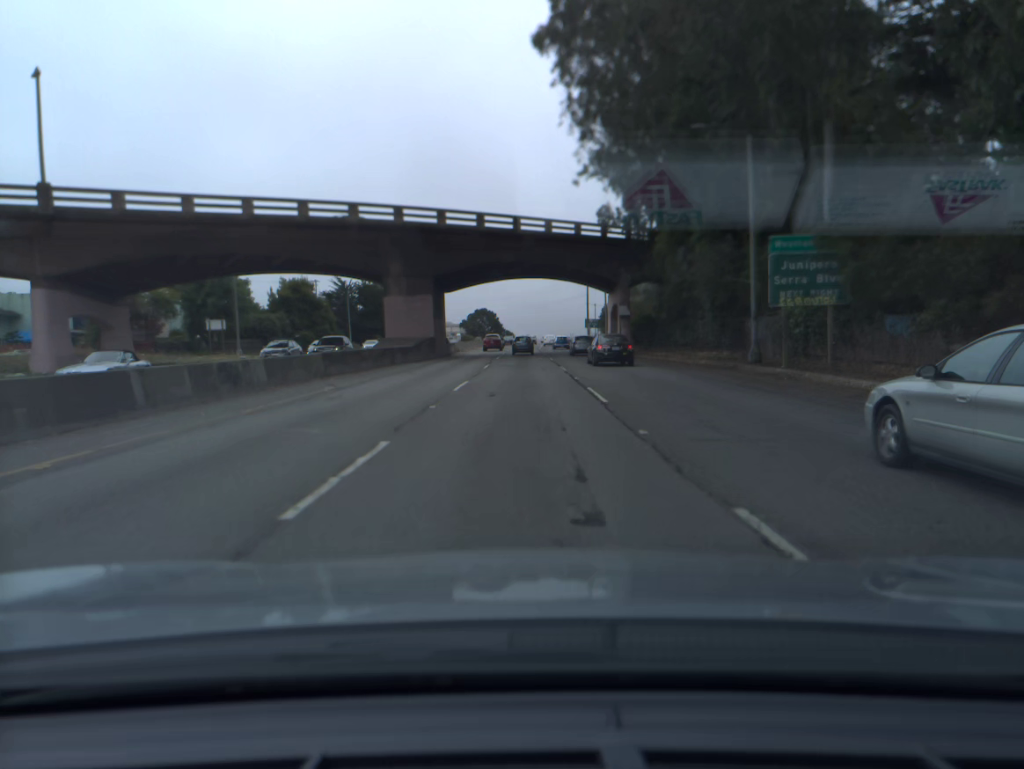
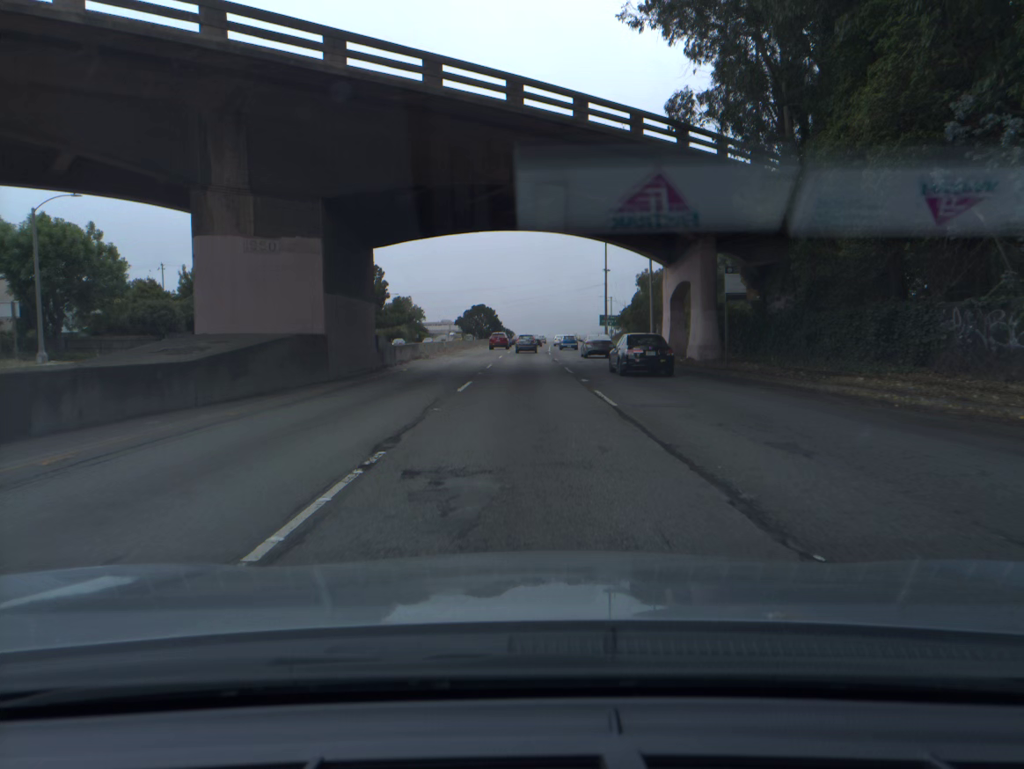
(-0.1, +30.6) m; 0°
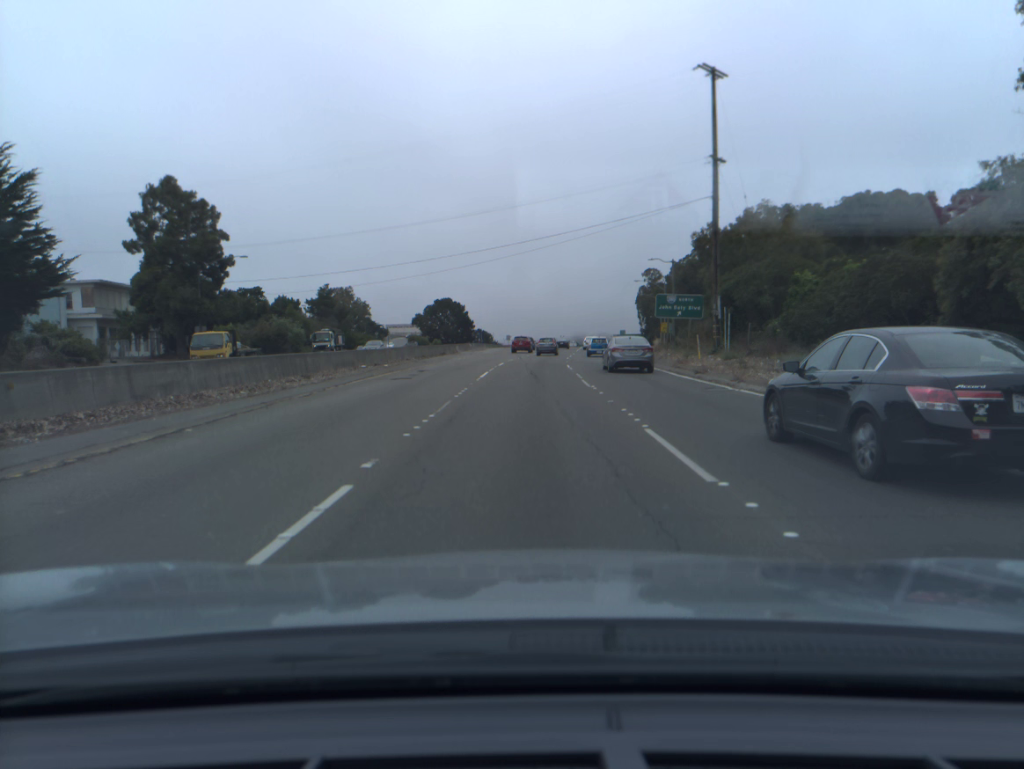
(+0.9, +74.5) m; +1°
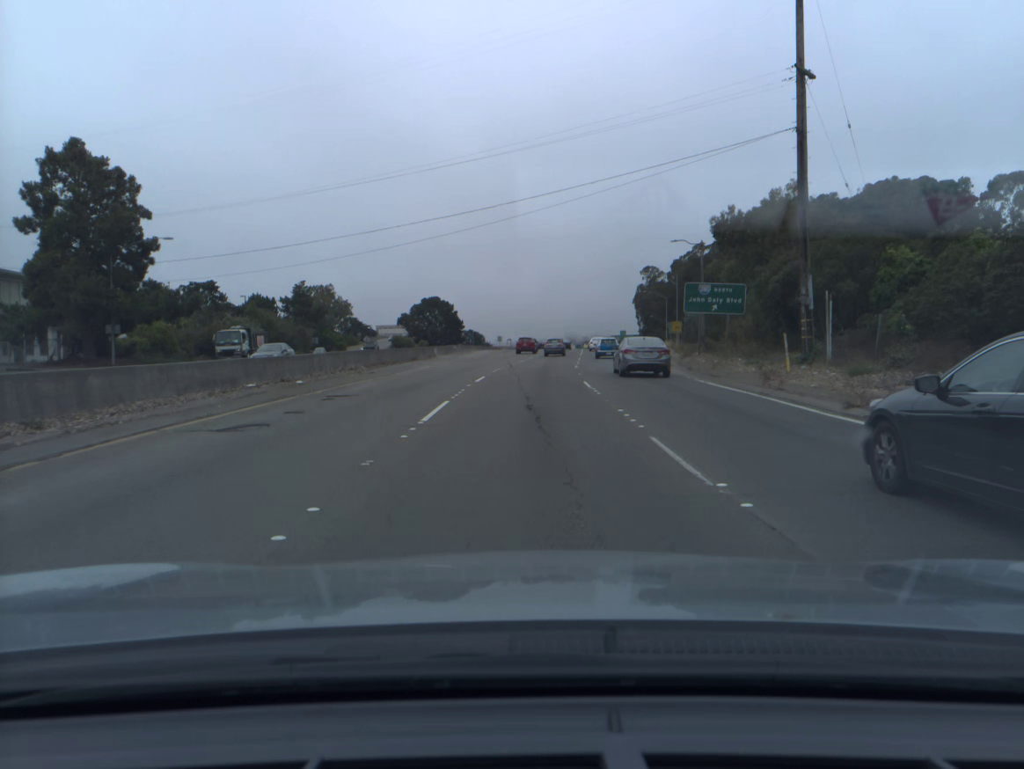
(+0.1, +15.0) m; 0°
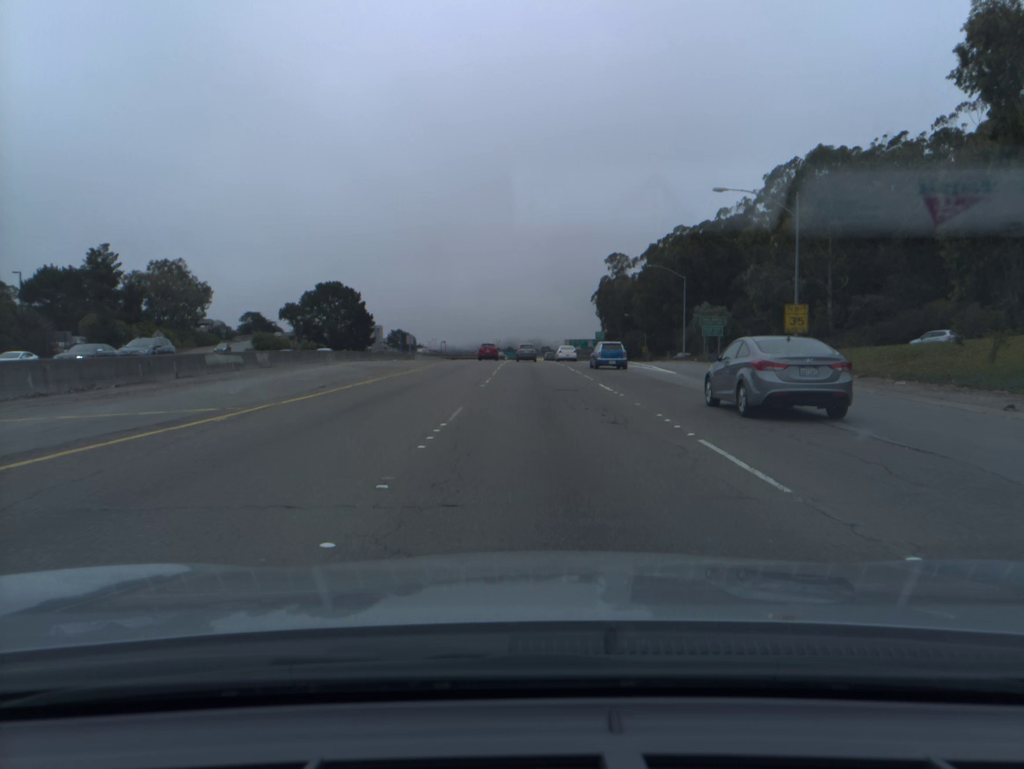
(+2.1, +61.4) m; +4°
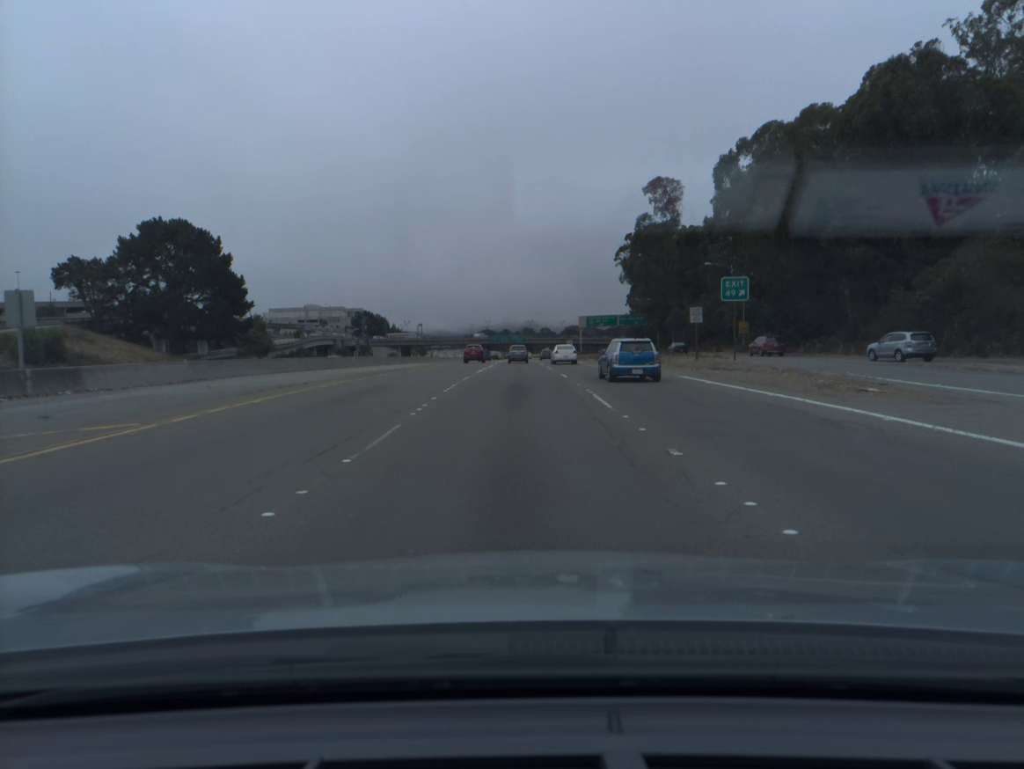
(+0.7, +79.0) m; 0°
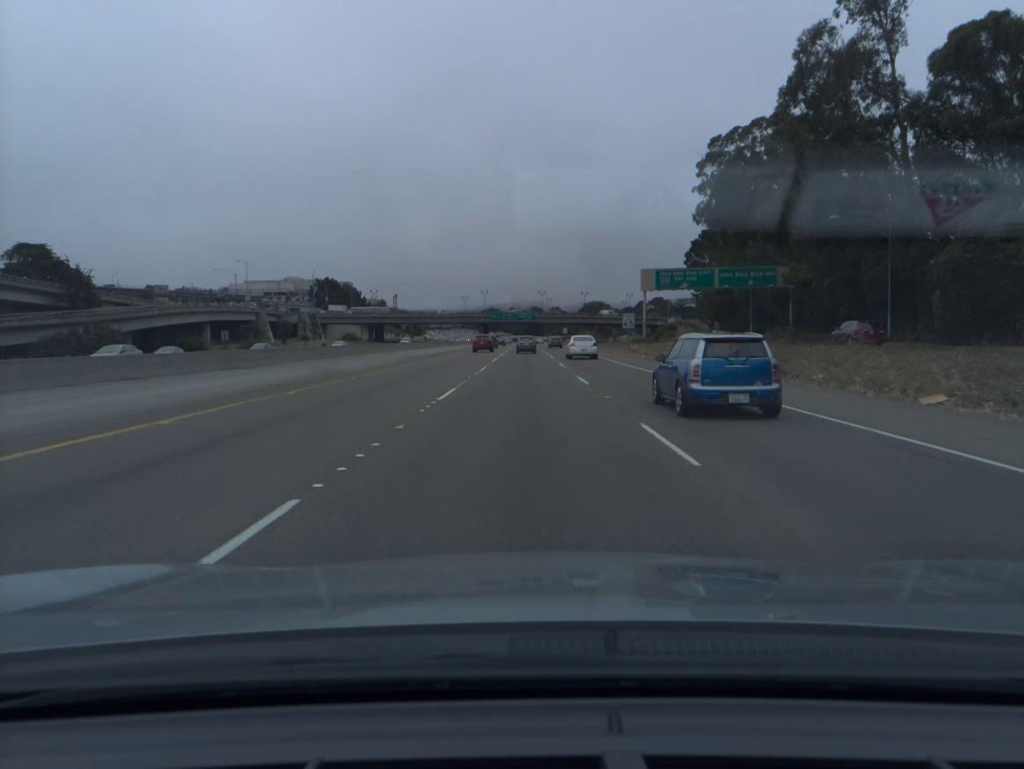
(-0.6, +79.8) m; -1°
